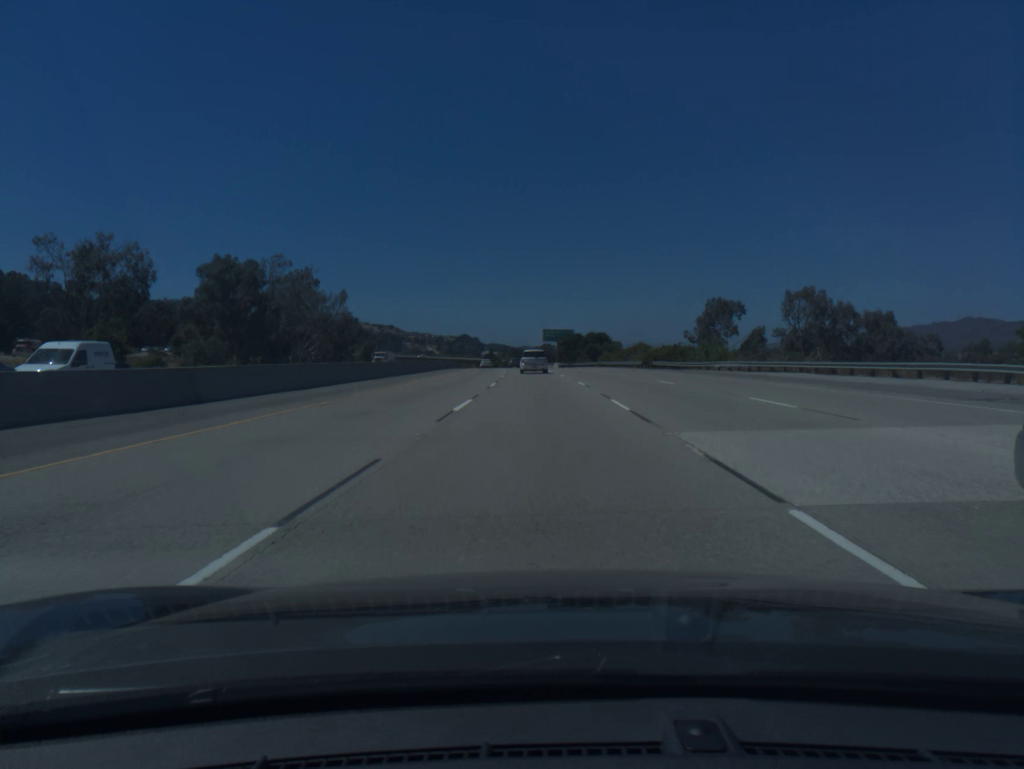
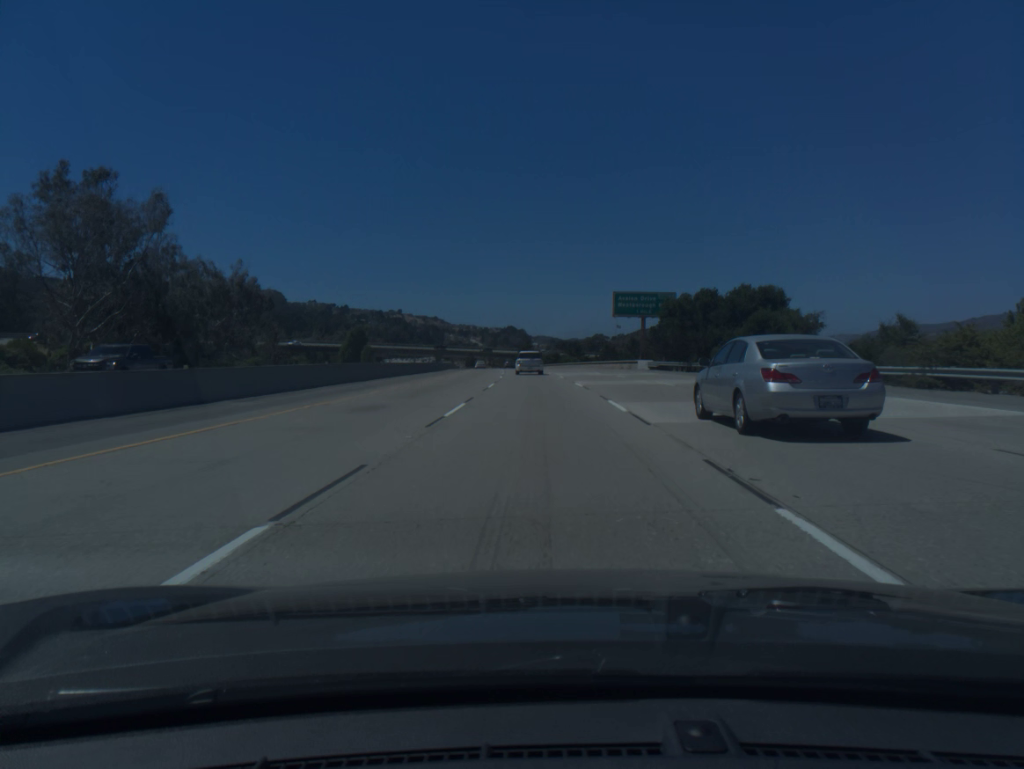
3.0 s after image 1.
(-2.6, +87.4) m; -4°
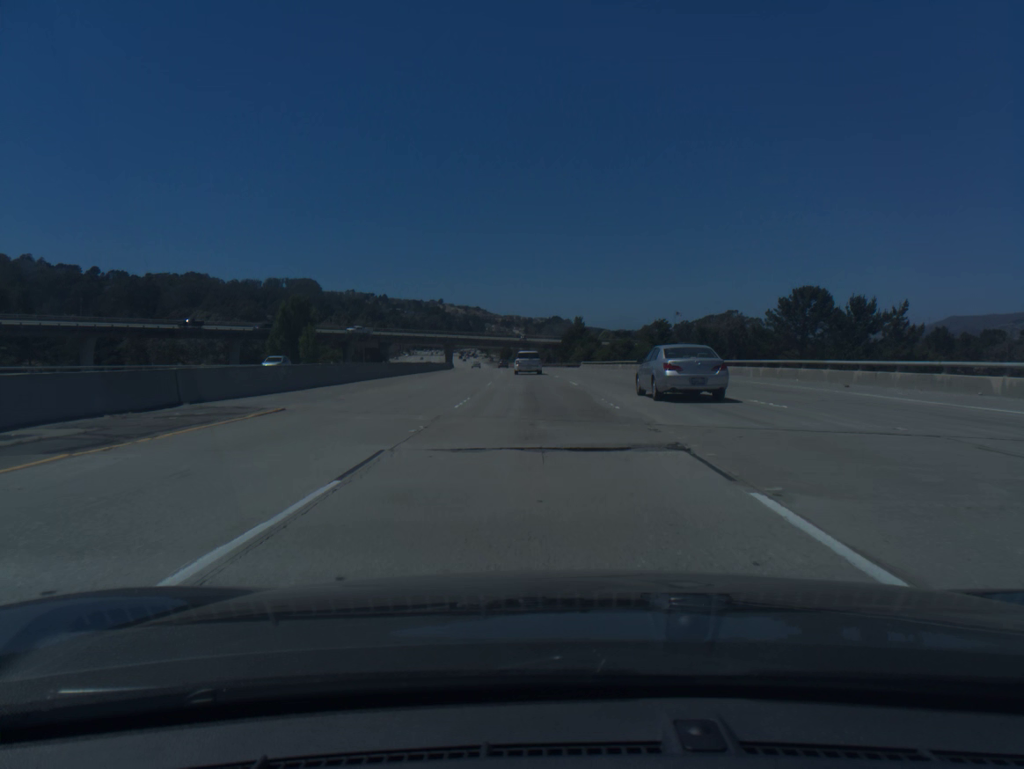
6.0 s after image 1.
(-2.6, +86.4) m; -3°
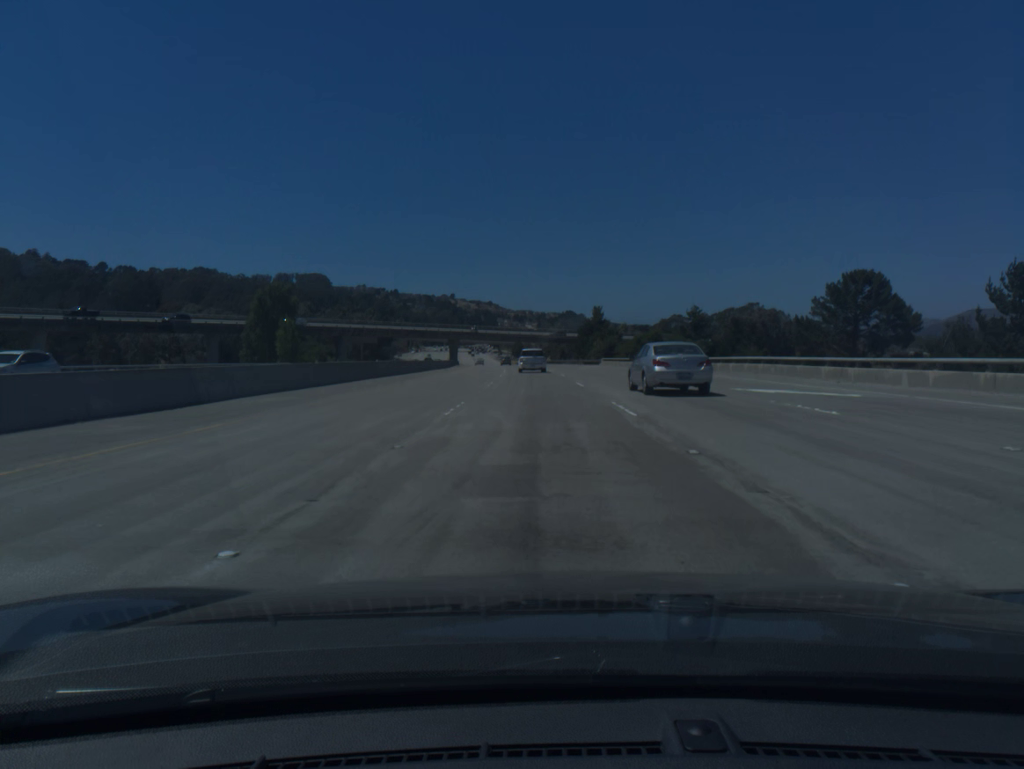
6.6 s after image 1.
(-0.1, +17.2) m; -1°
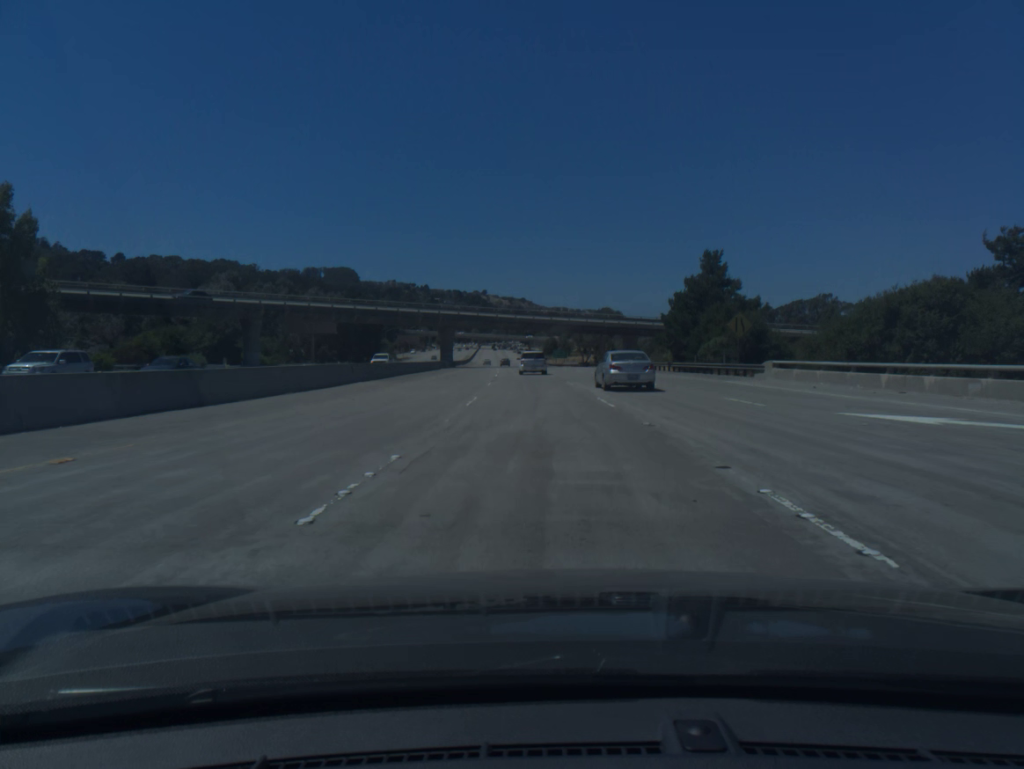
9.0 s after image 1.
(-1.9, +68.8) m; -3°
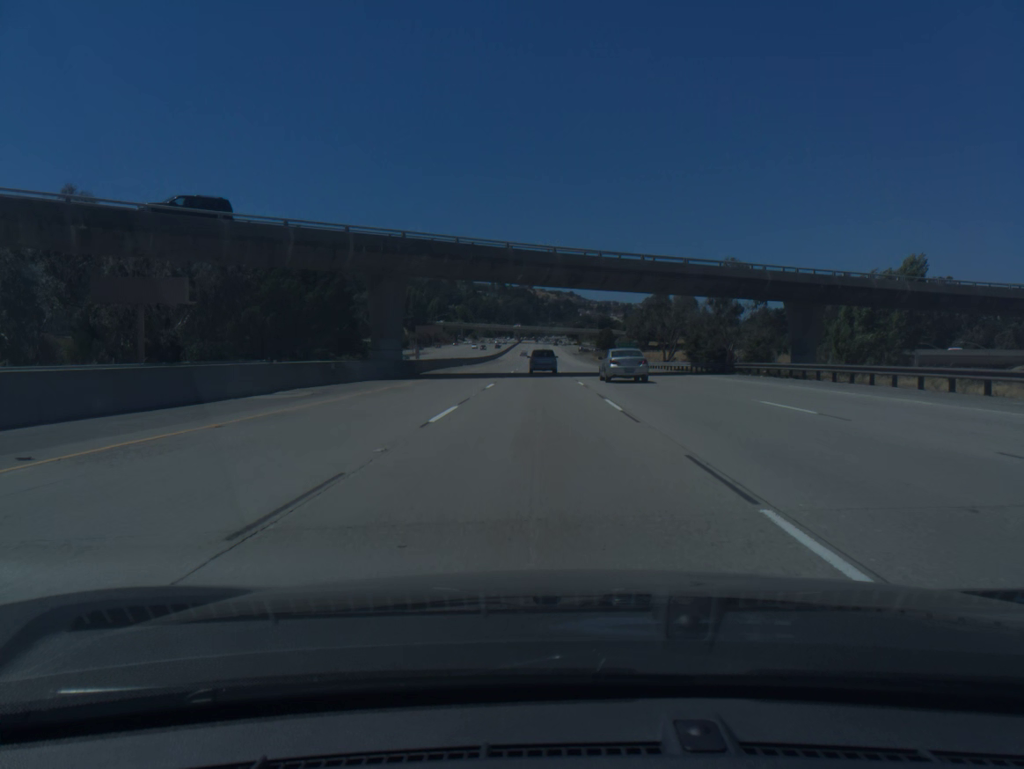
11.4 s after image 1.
(-1.9, +68.6) m; -3°
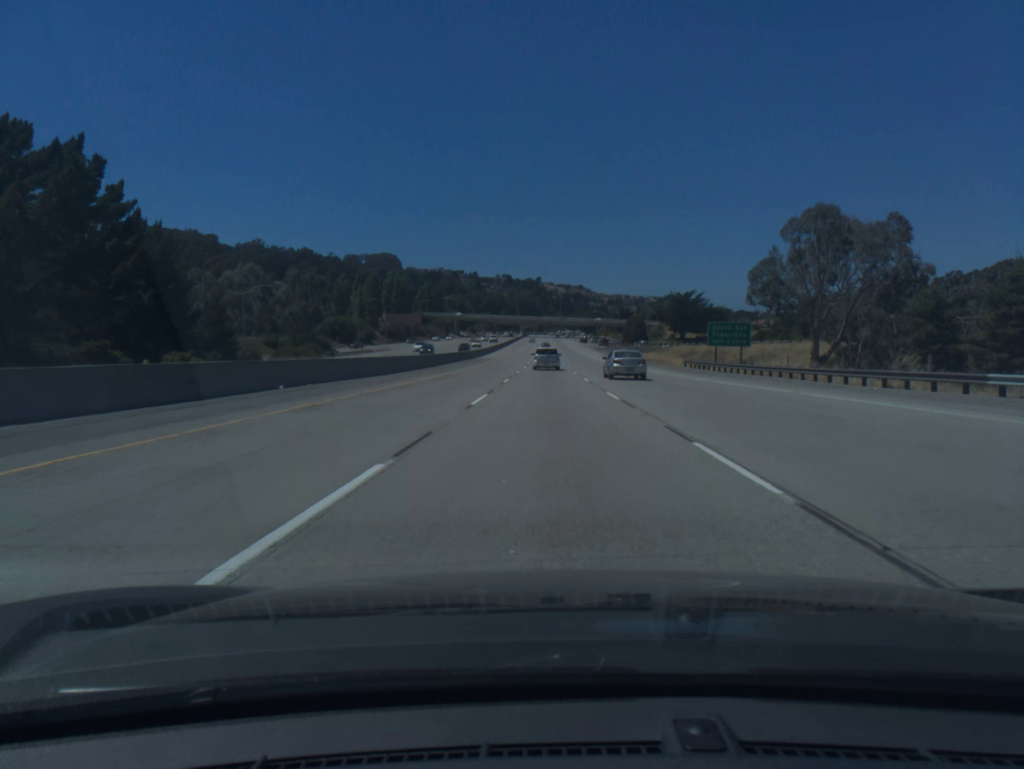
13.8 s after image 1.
(-0.7, +68.5) m; -1°
